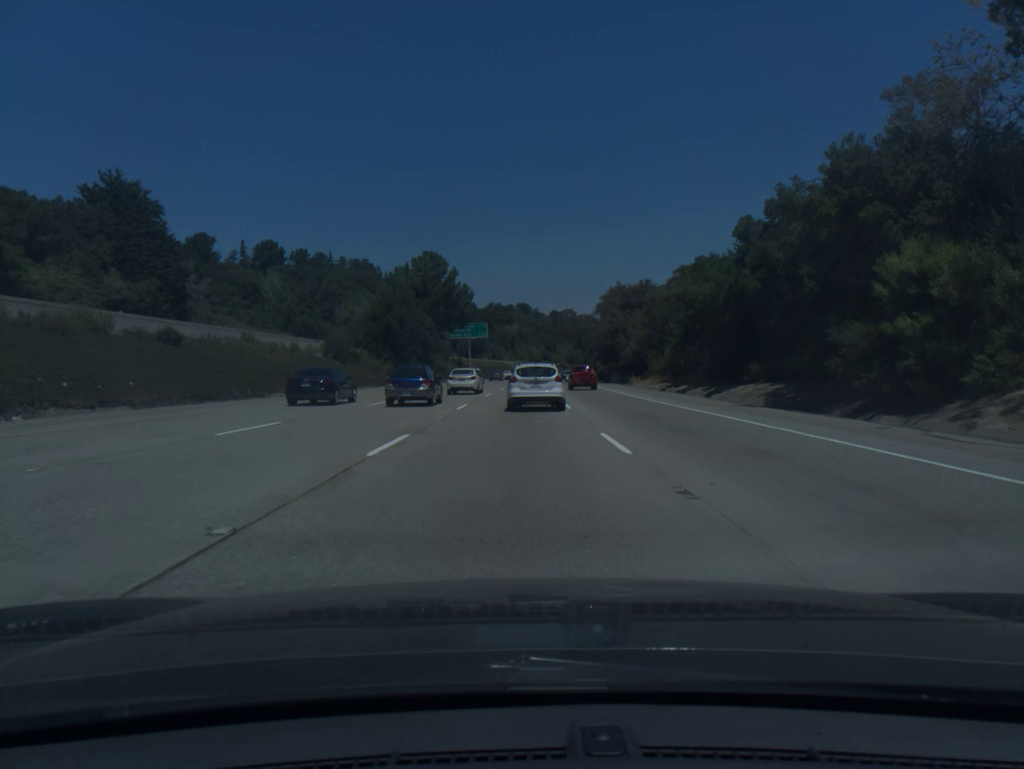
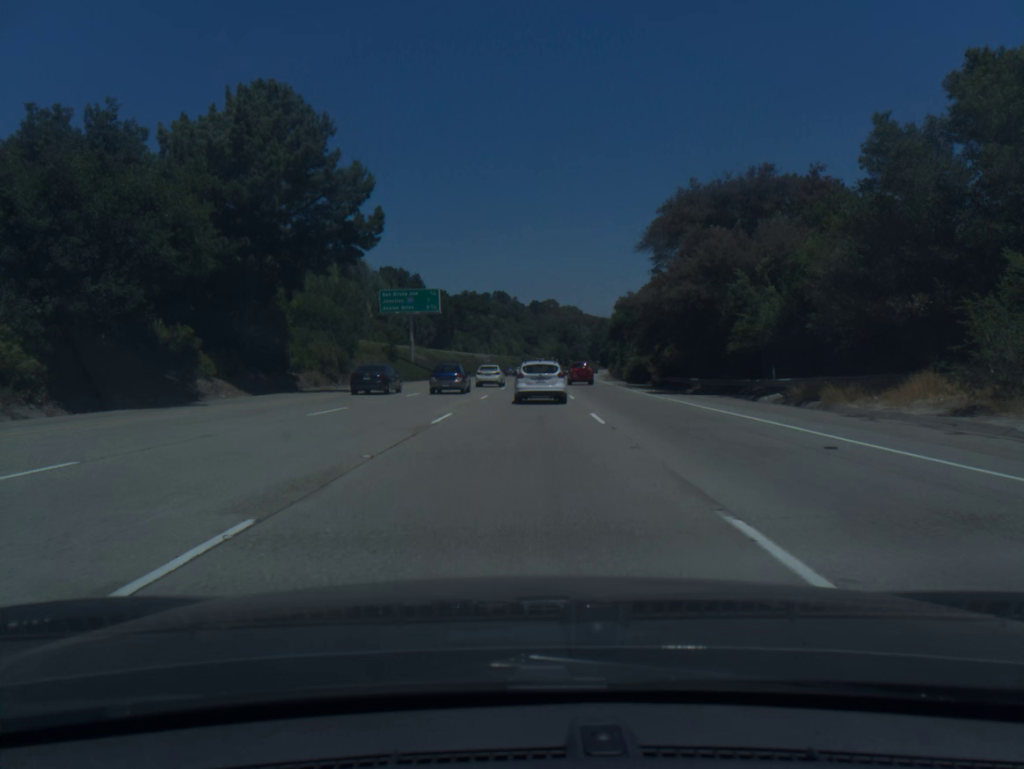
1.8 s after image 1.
(+0.8, +52.9) m; +2°
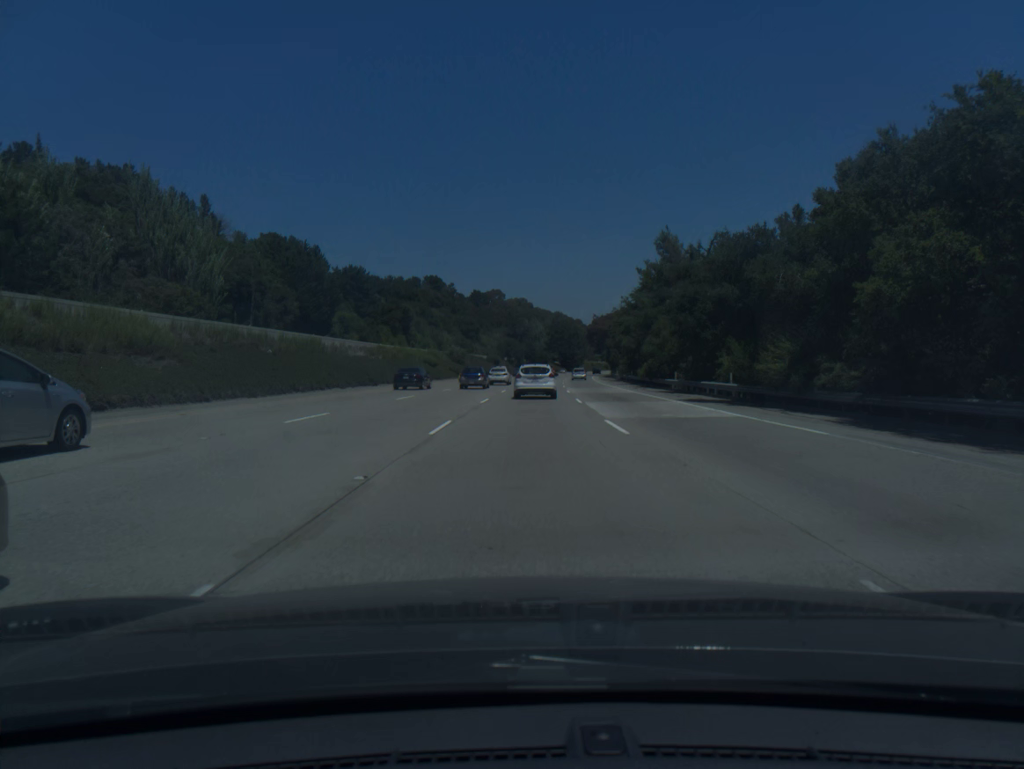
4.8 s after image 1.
(+3.1, +89.9) m; +4°
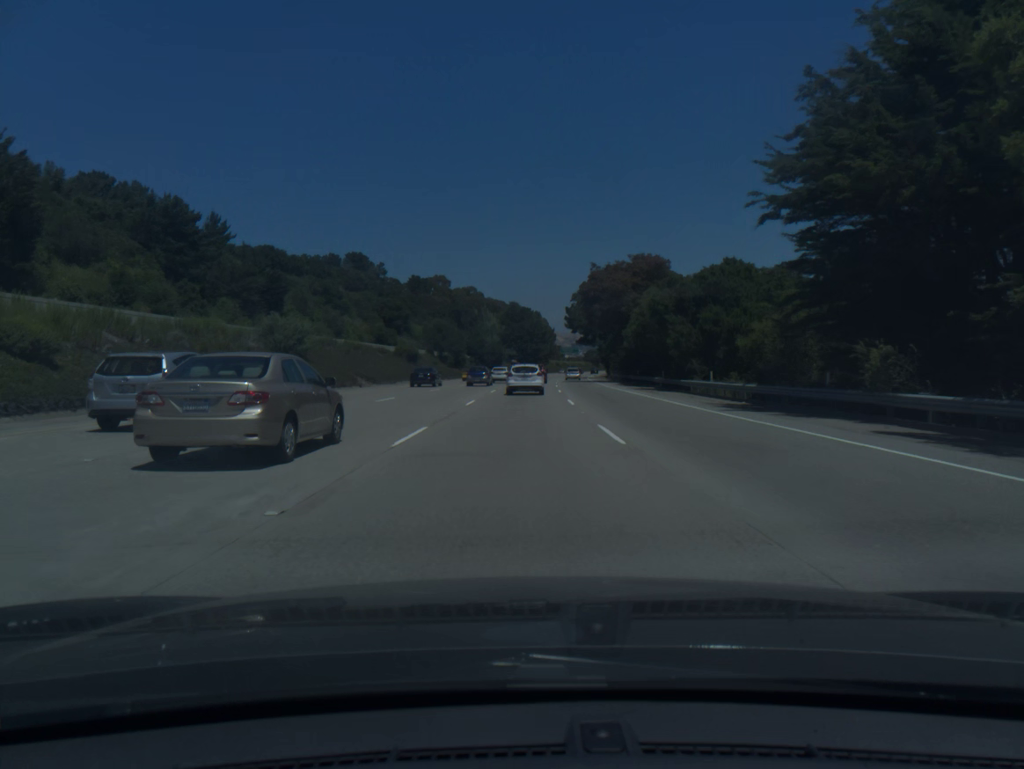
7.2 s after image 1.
(+2.6, +74.6) m; +3°
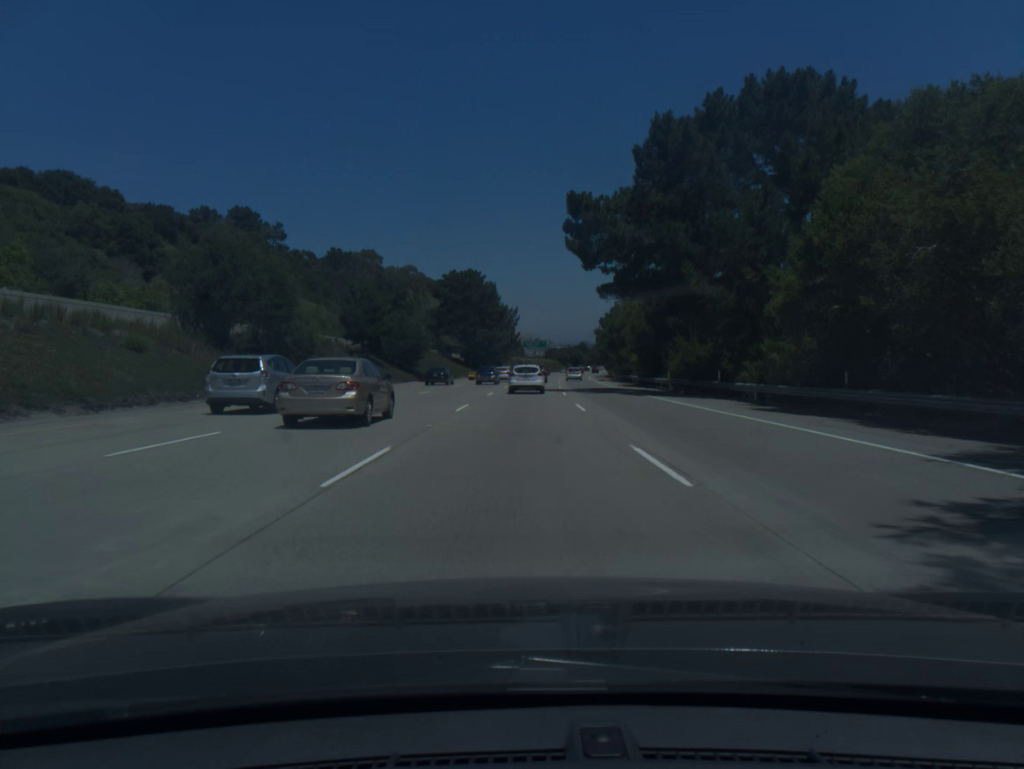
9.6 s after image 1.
(+2.0, +77.6) m; +3°
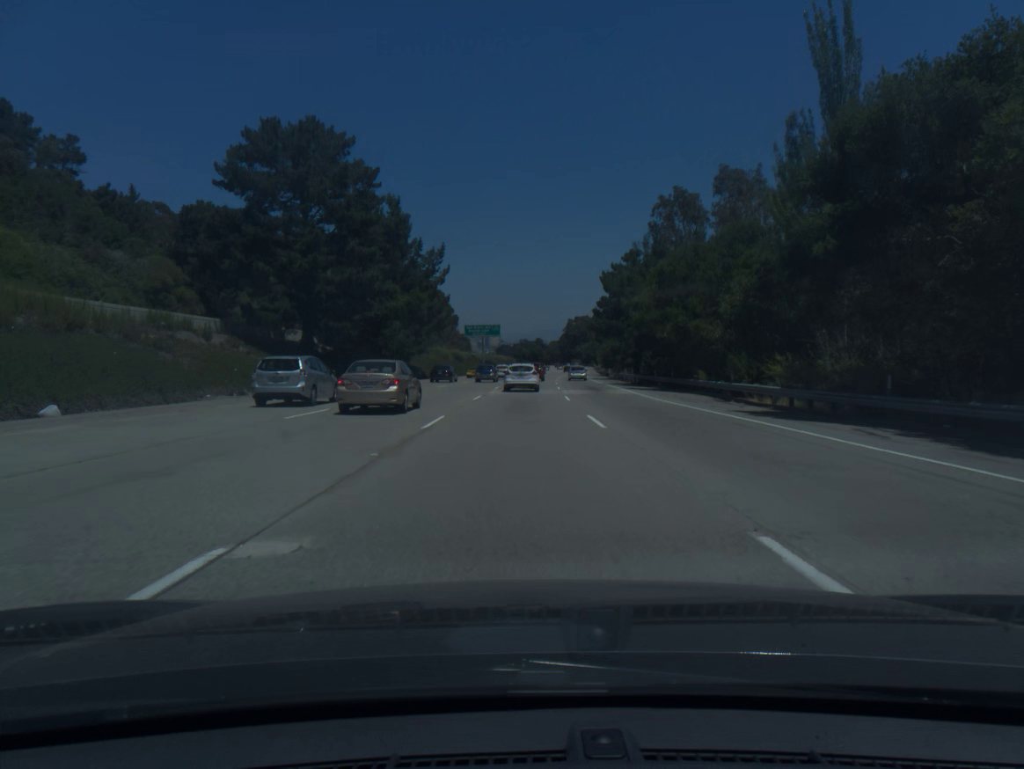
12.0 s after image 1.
(+2.2, +79.2) m; +3°
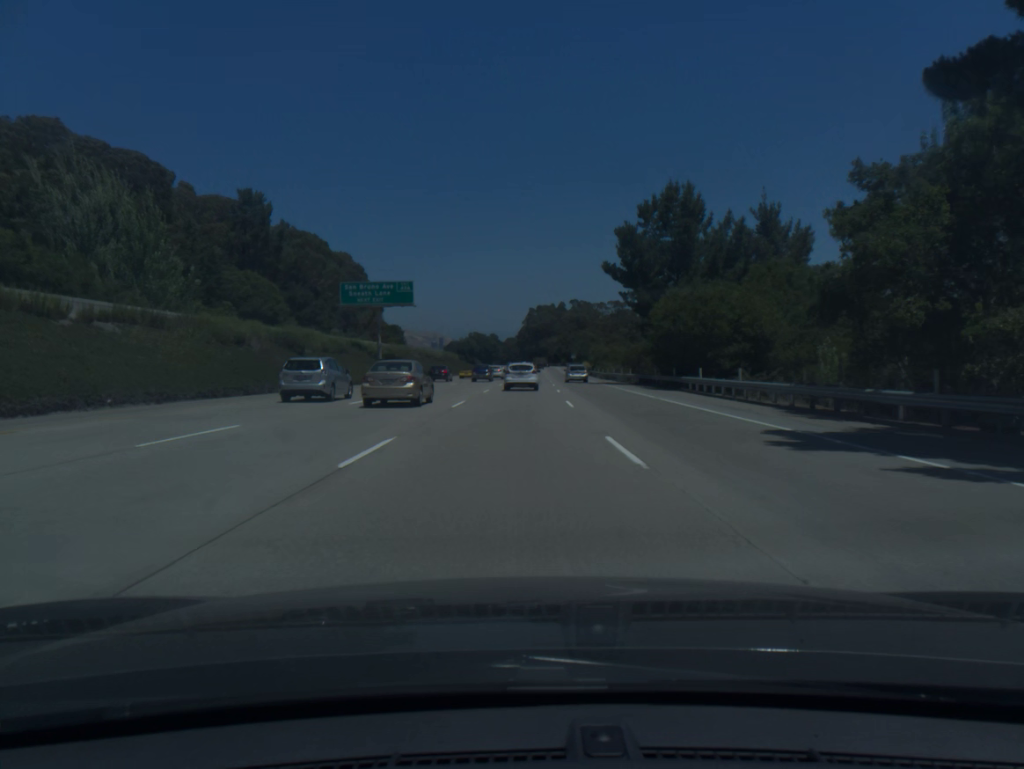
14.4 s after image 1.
(+2.5, +79.4) m; +3°
